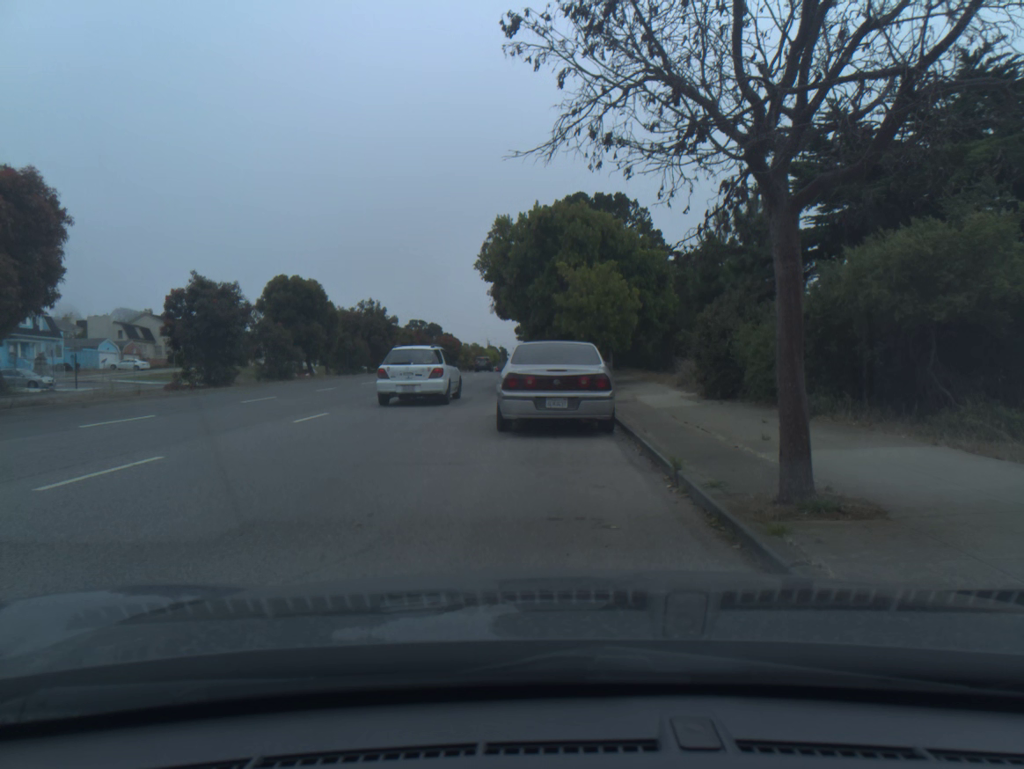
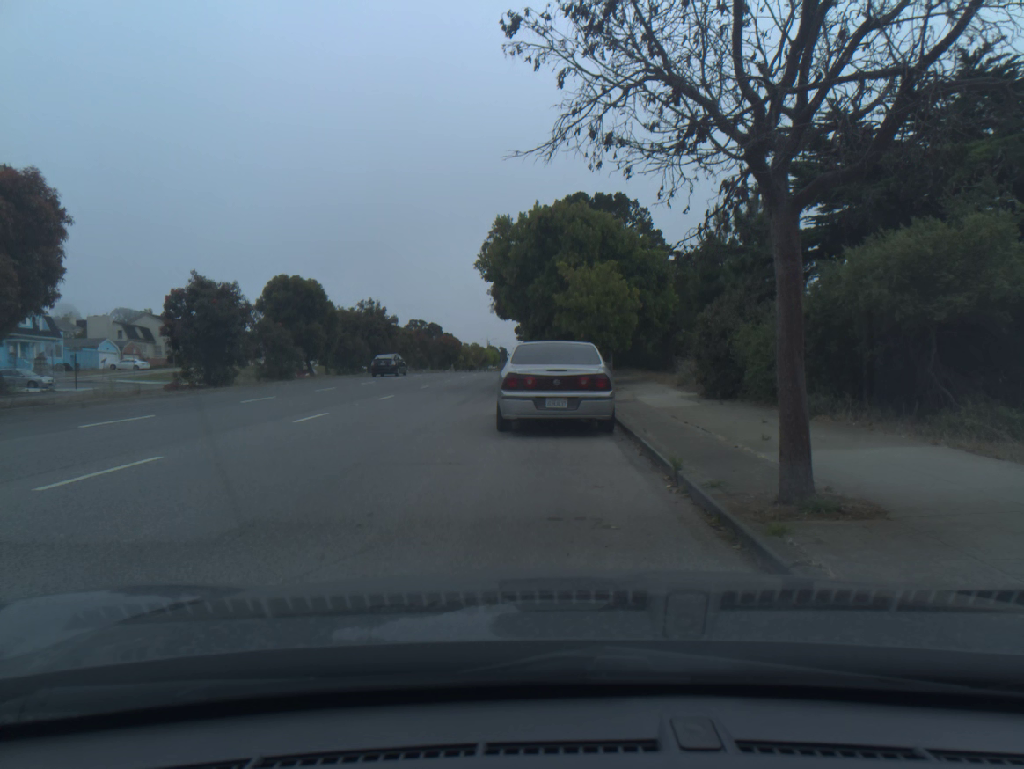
(0.0, 0.0) m; 0°
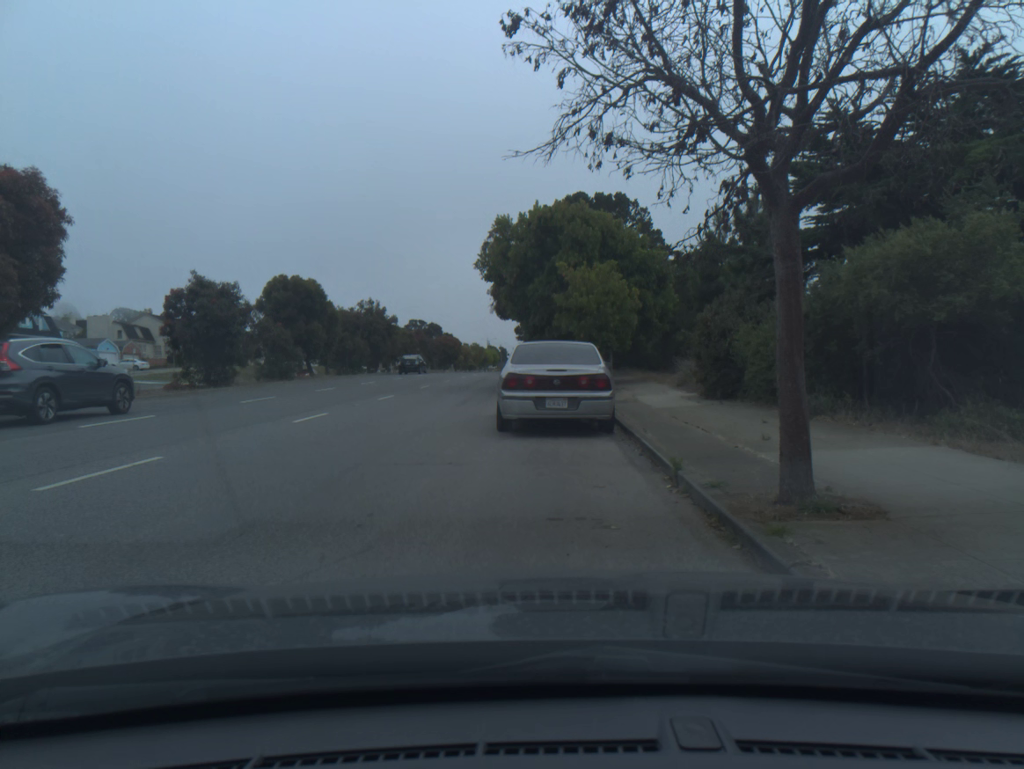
(0.0, 0.0) m; 0°
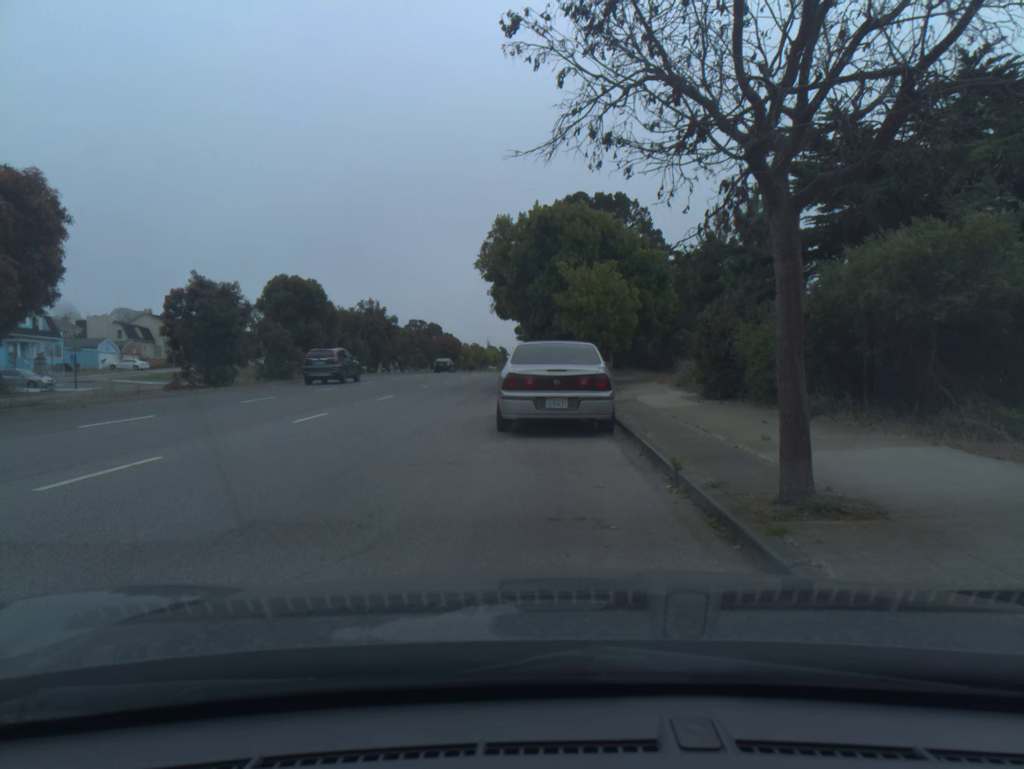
(0.0, 0.0) m; 0°
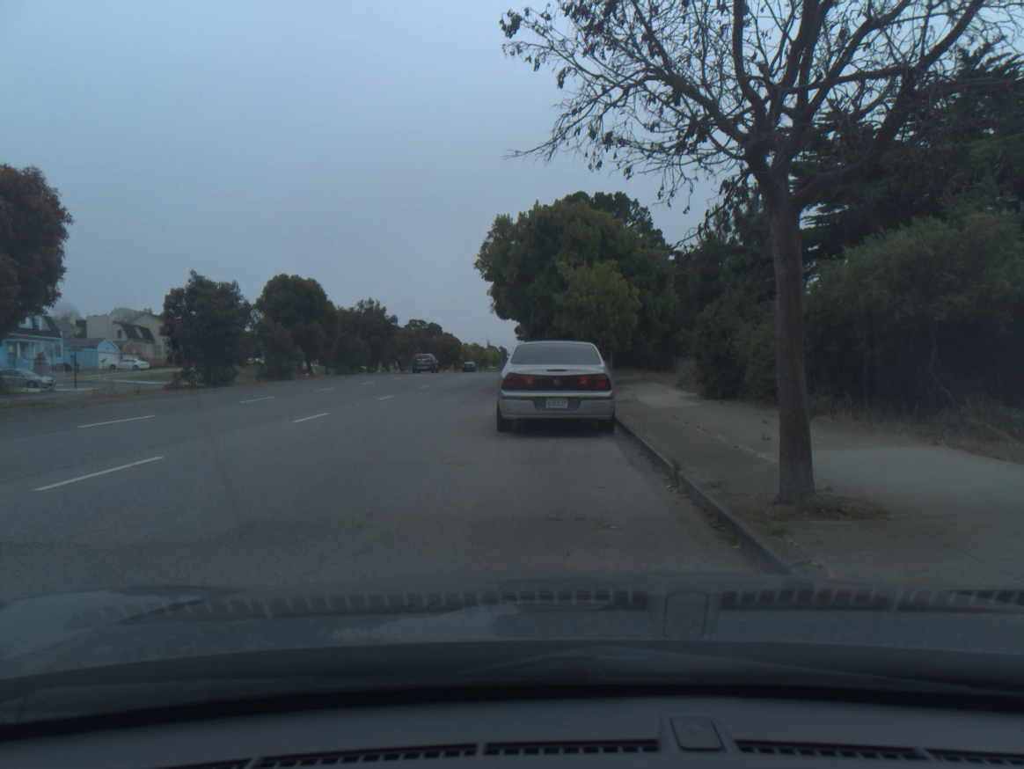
(0.0, 0.0) m; 0°
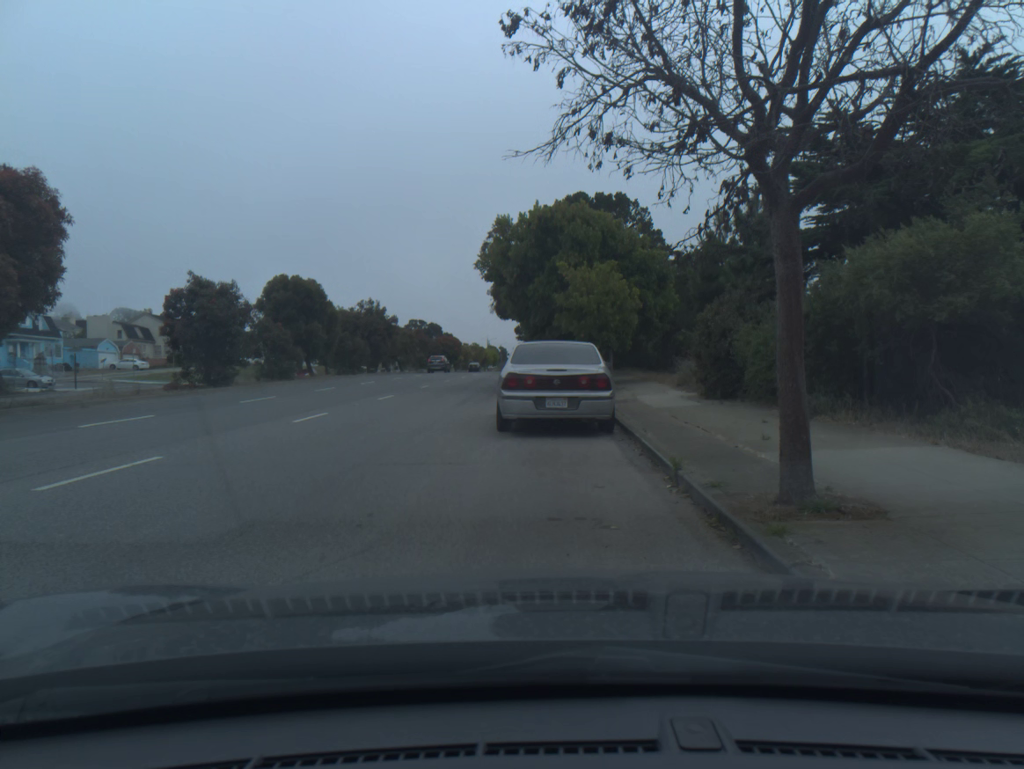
(0.0, 0.0) m; 0°
